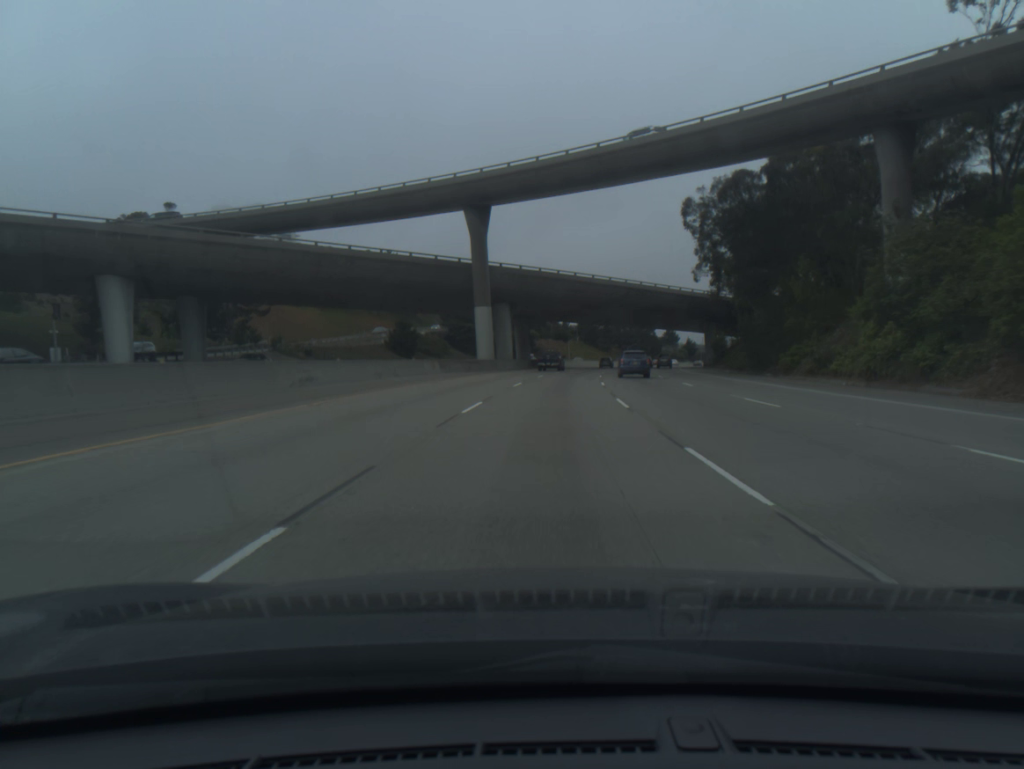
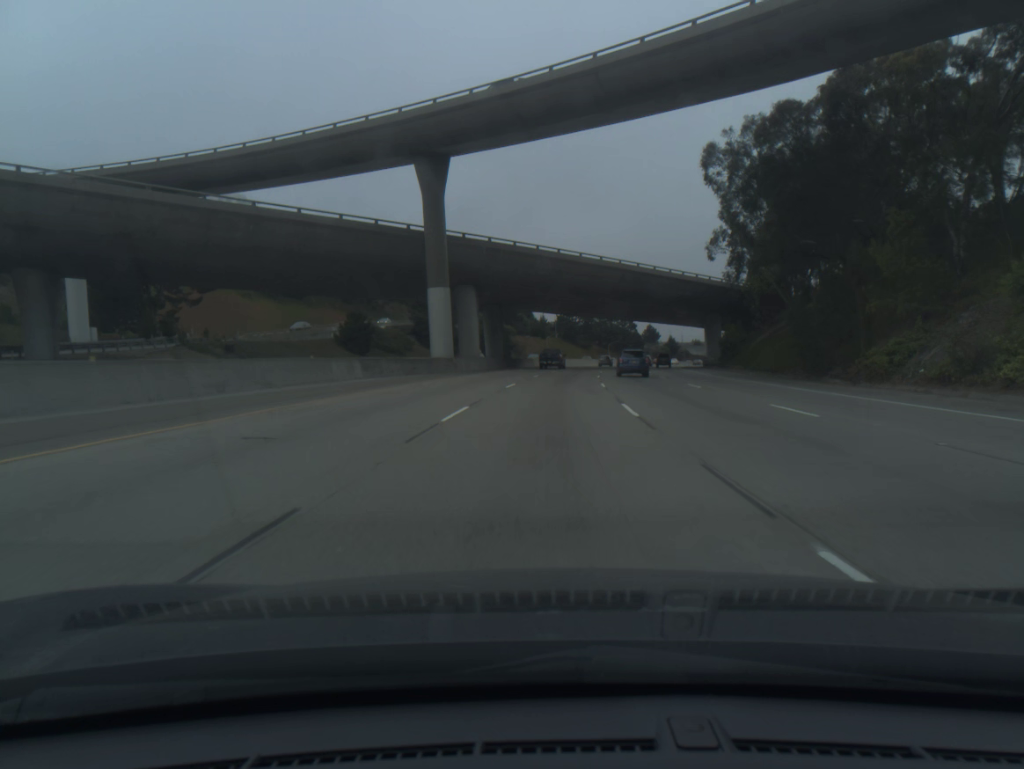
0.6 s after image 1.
(+0.2, +17.1) m; +2°
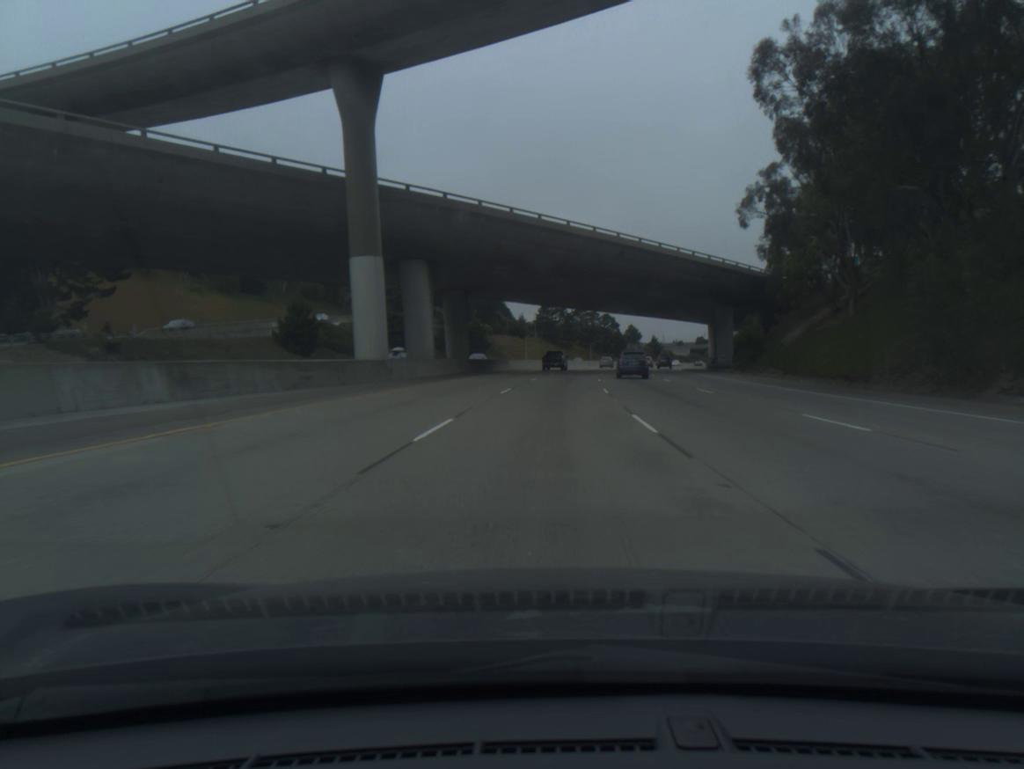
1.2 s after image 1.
(+0.2, +17.3) m; +2°
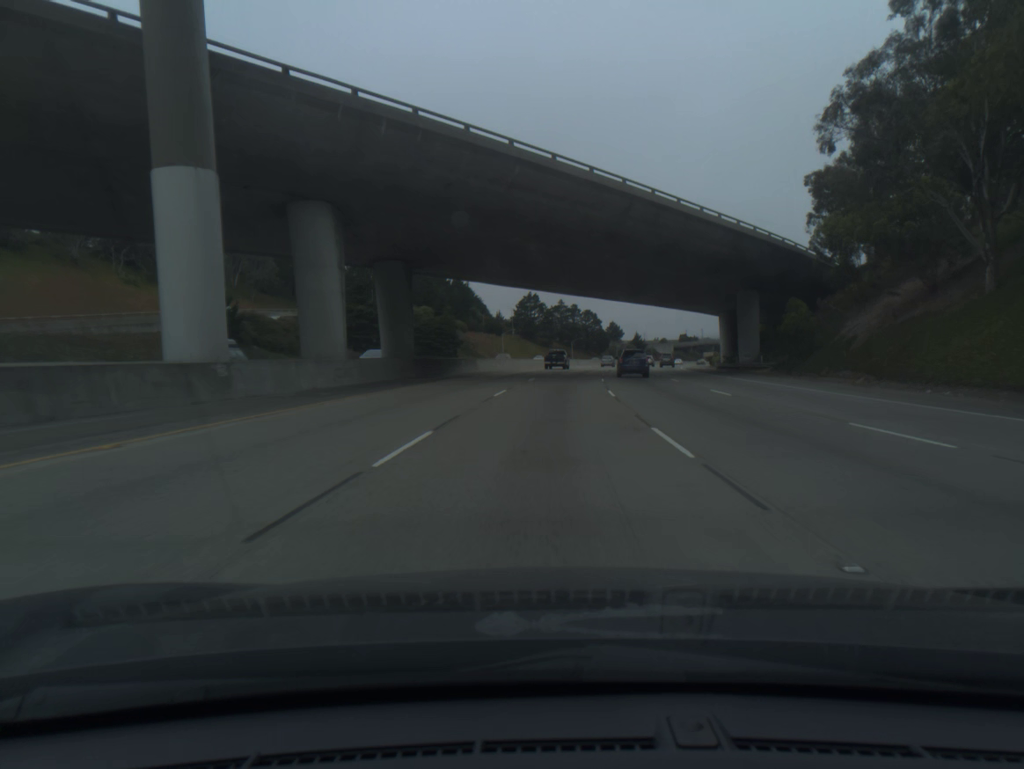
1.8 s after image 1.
(+0.2, +17.4) m; +2°
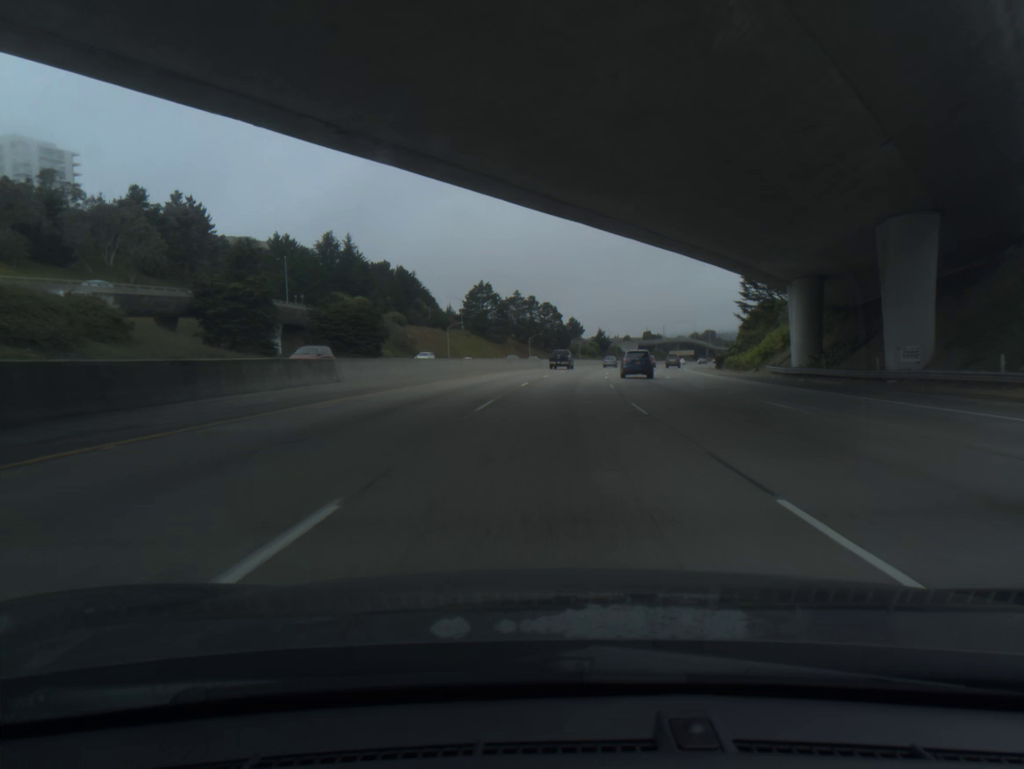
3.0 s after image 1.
(+0.9, +35.3) m; +3°
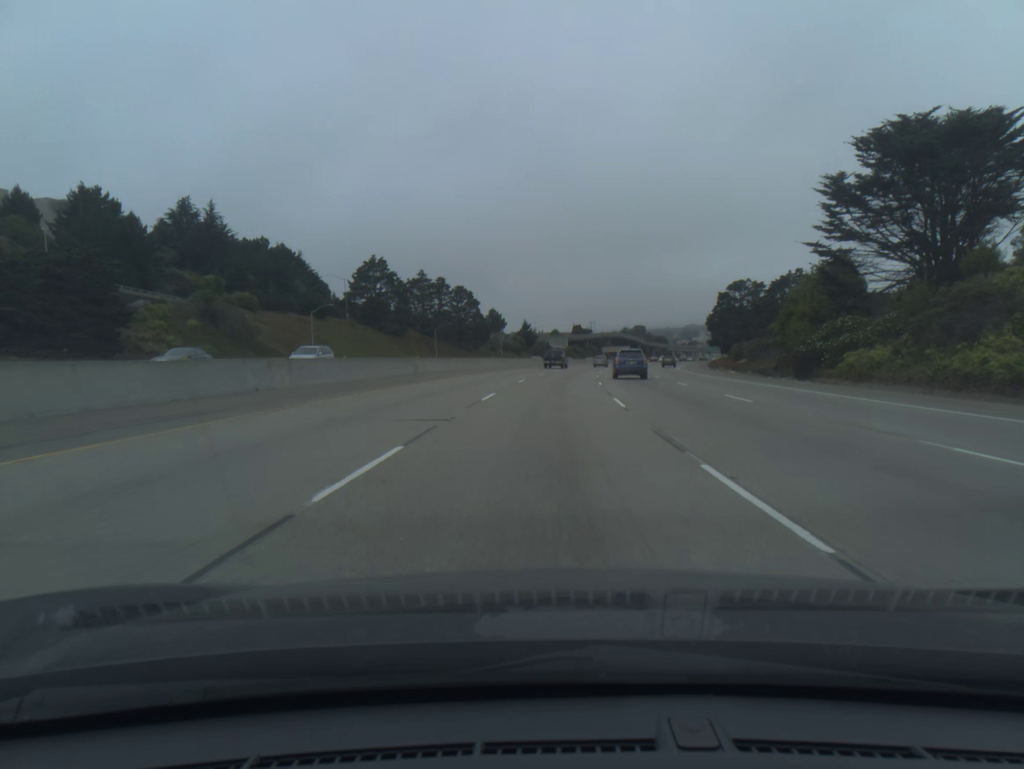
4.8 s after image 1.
(+2.7, +54.0) m; +6°
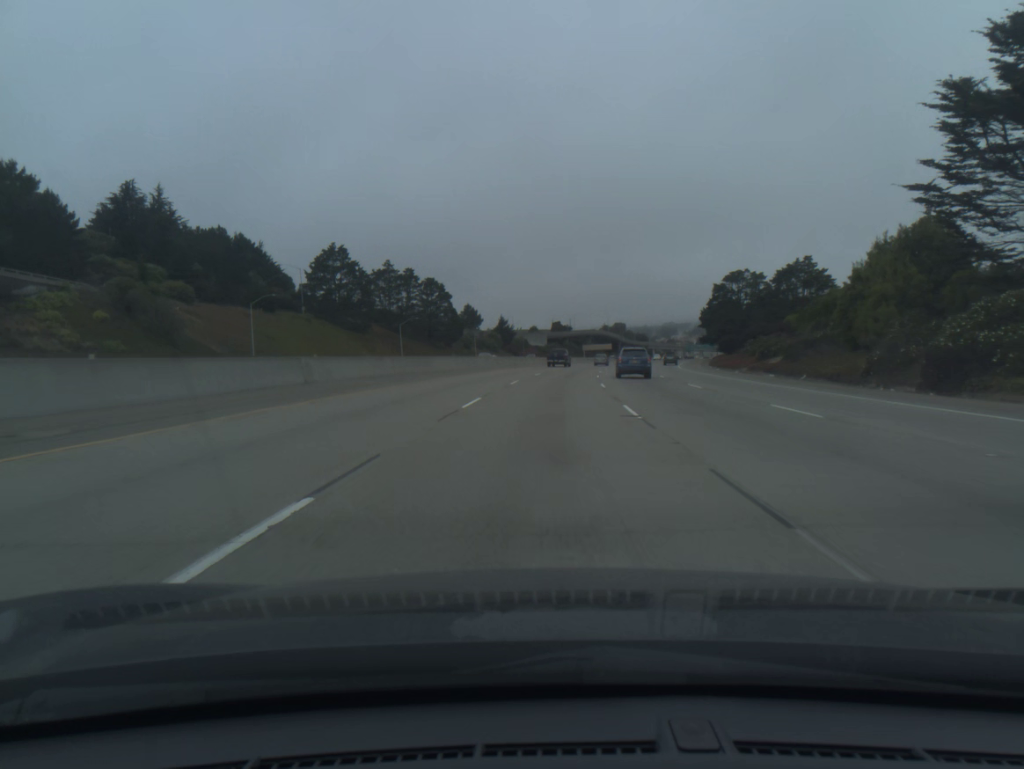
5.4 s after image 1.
(+0.2, +18.2) m; +2°
